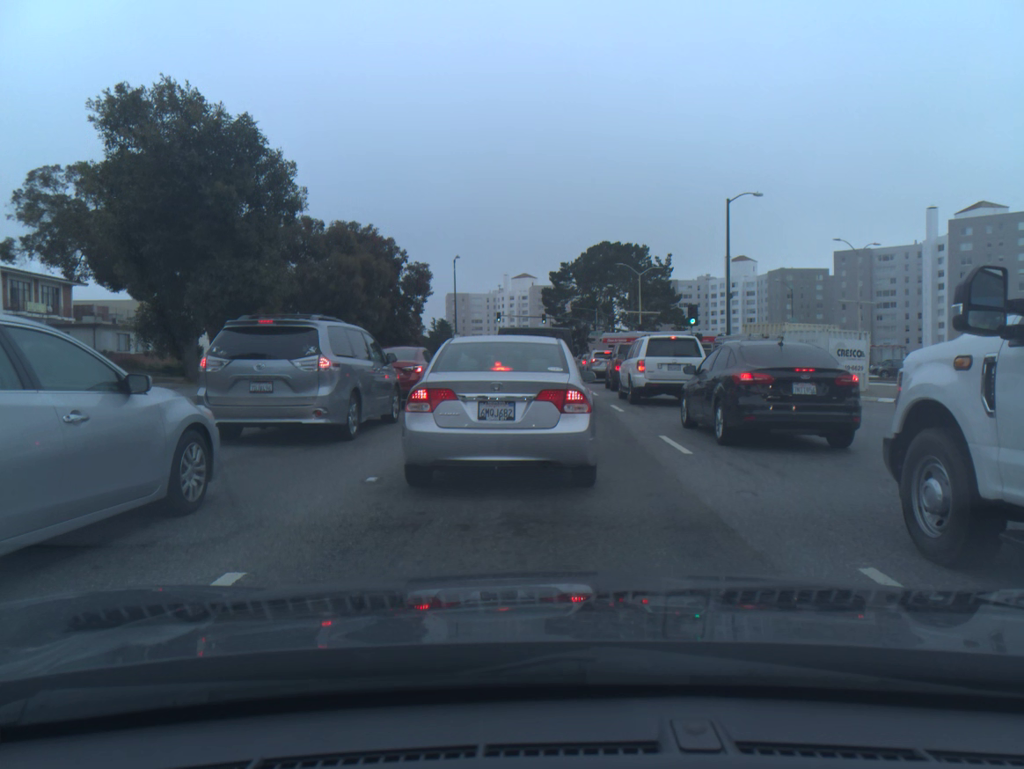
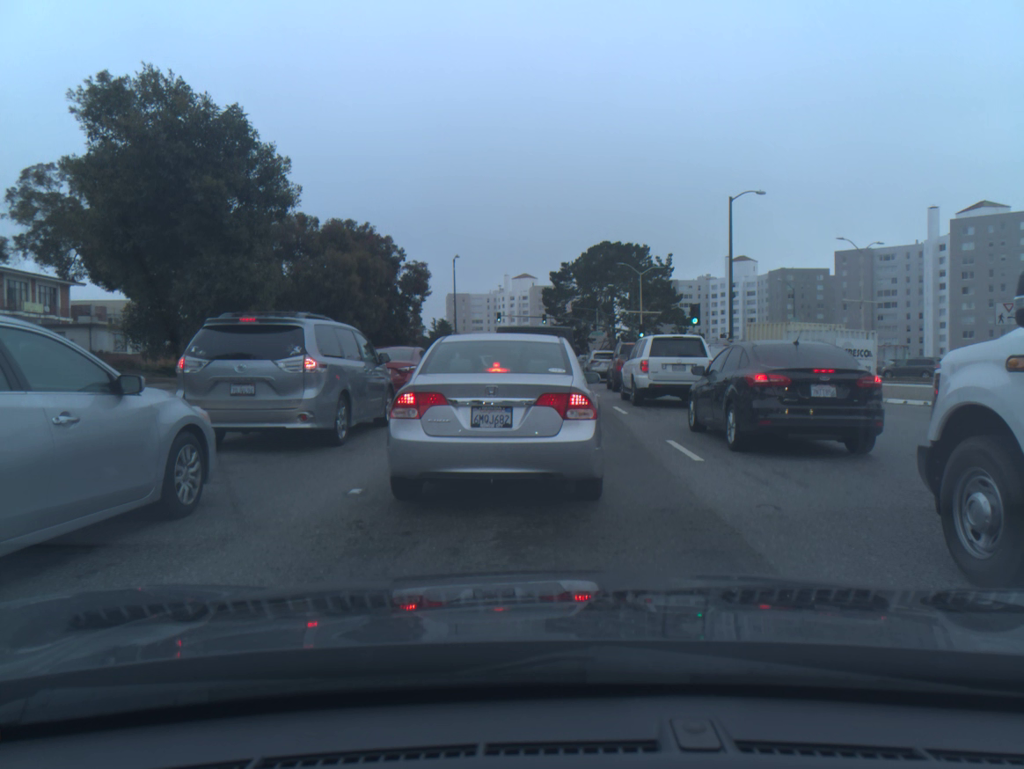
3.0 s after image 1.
(0.0, +0.8) m; 0°
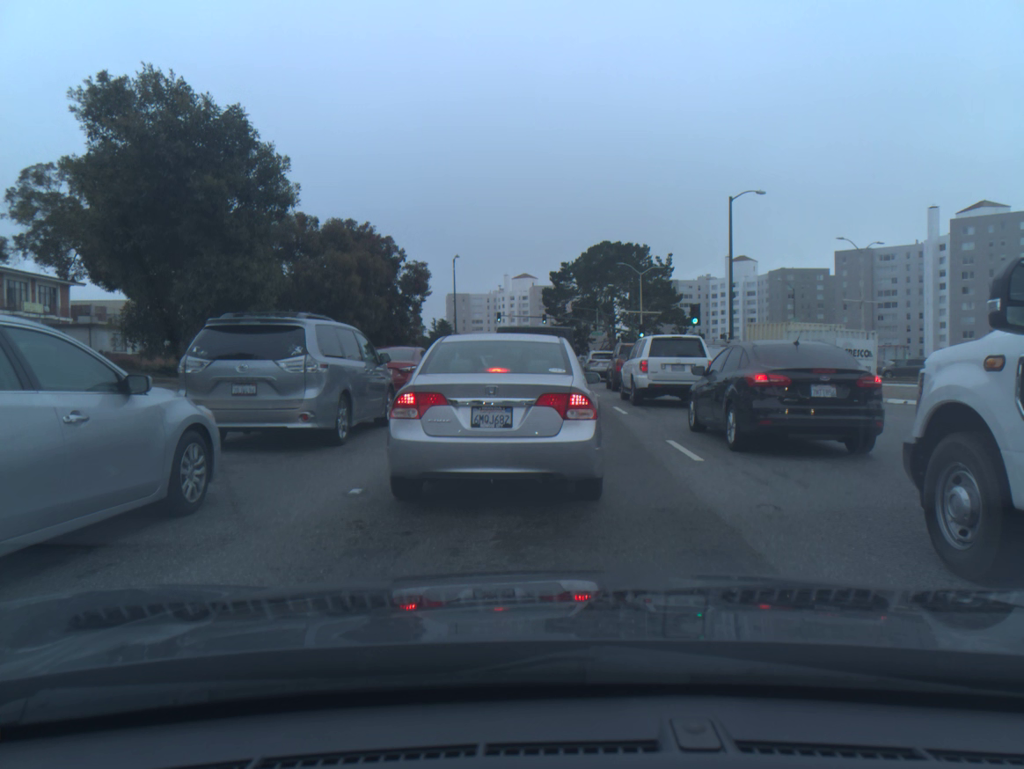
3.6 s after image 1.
(0.0, 0.0) m; 0°
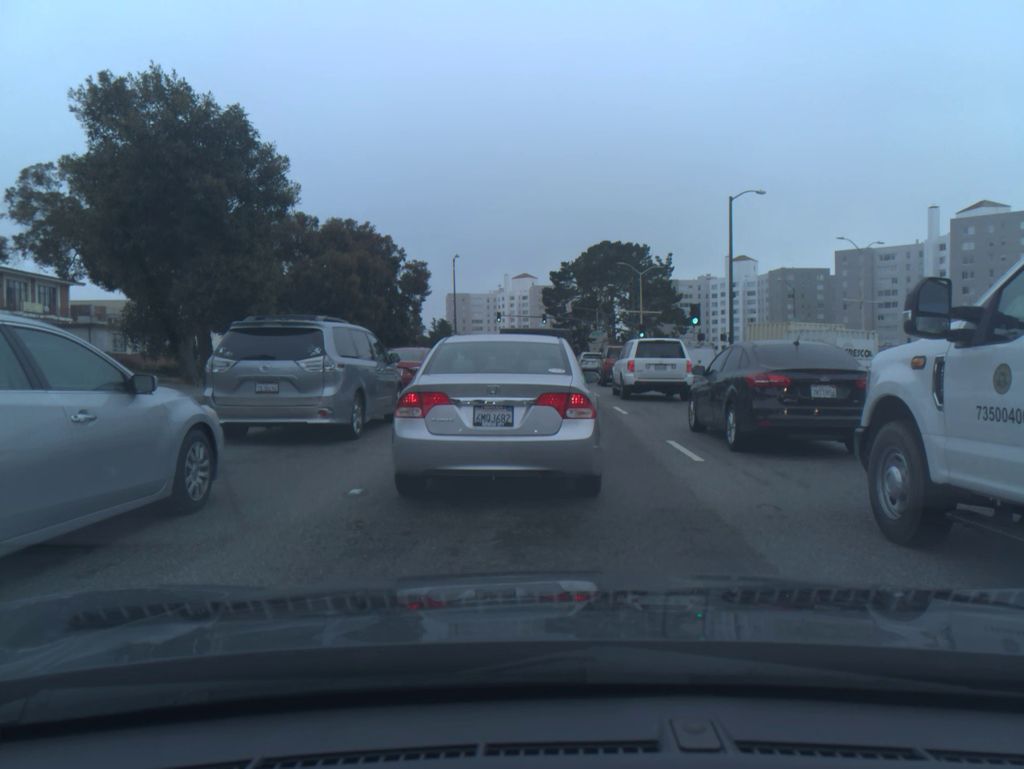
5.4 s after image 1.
(0.0, 0.0) m; 0°
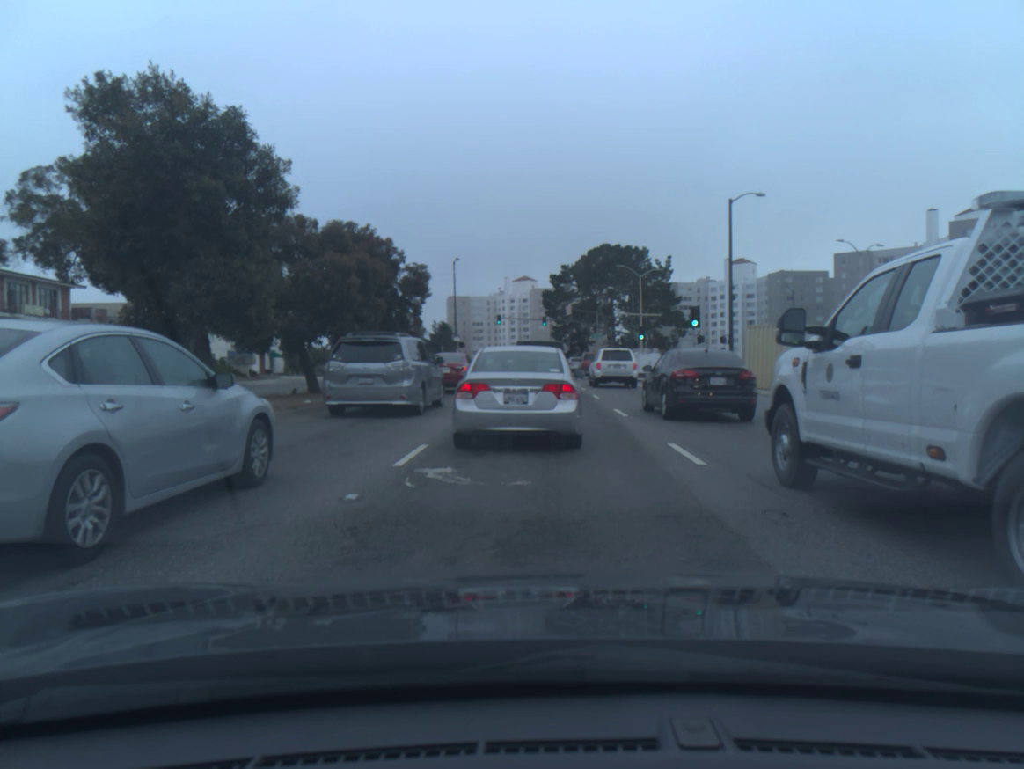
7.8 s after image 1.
(0.0, +0.1) m; 0°
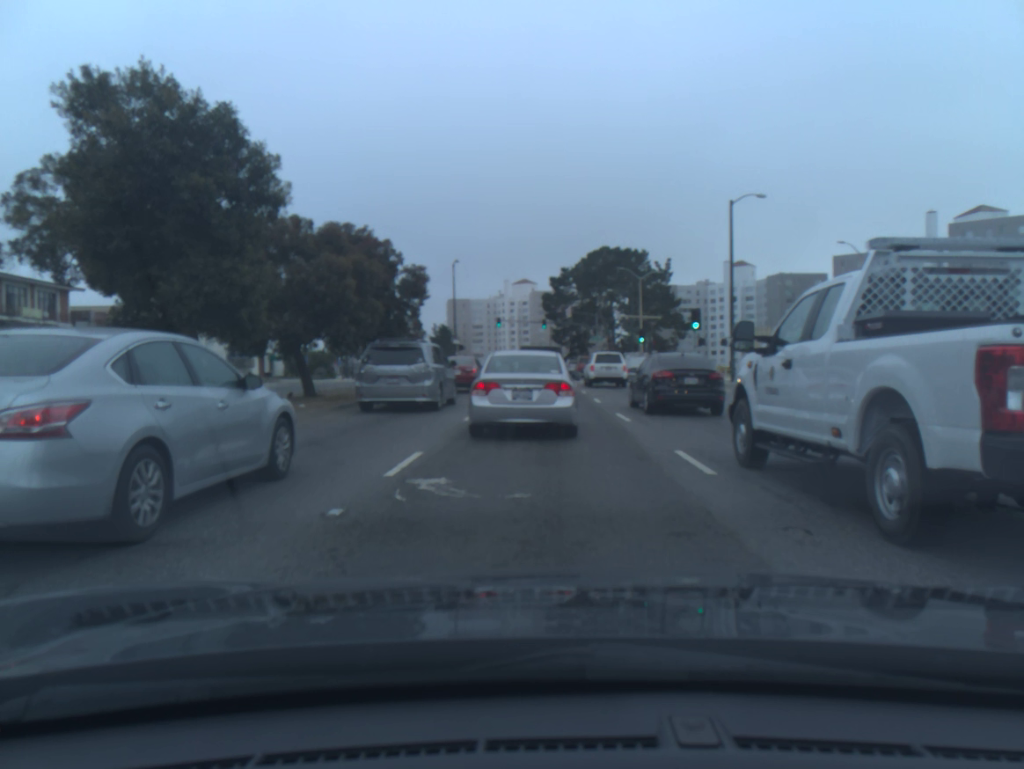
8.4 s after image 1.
(0.0, +0.5) m; 0°
